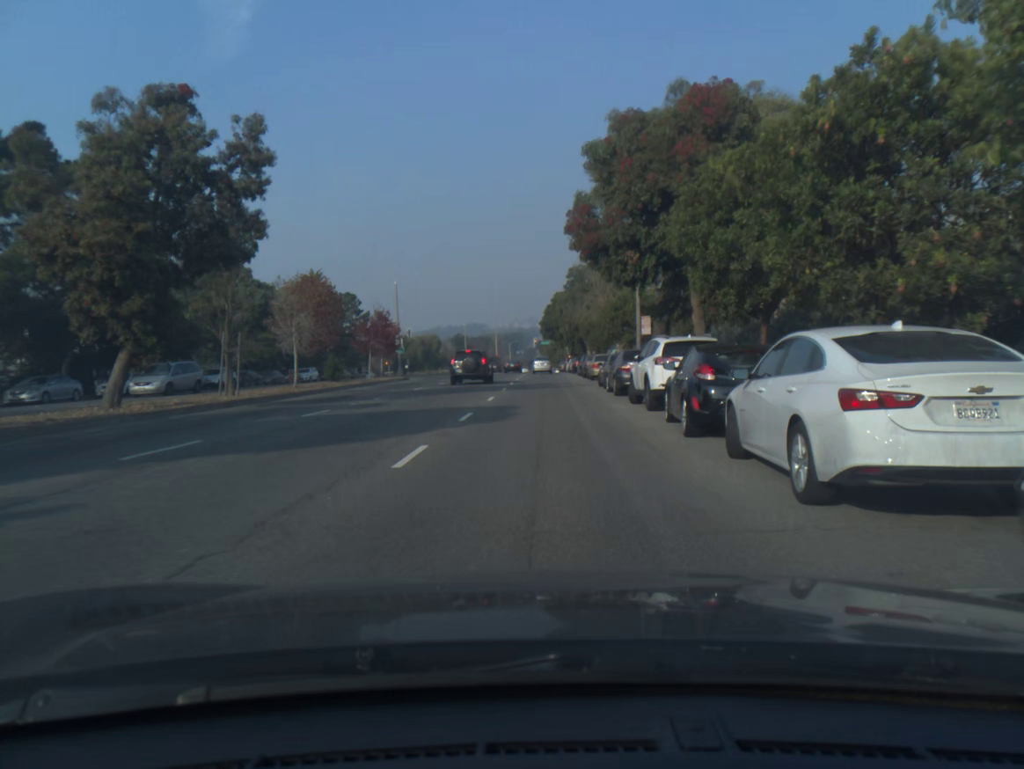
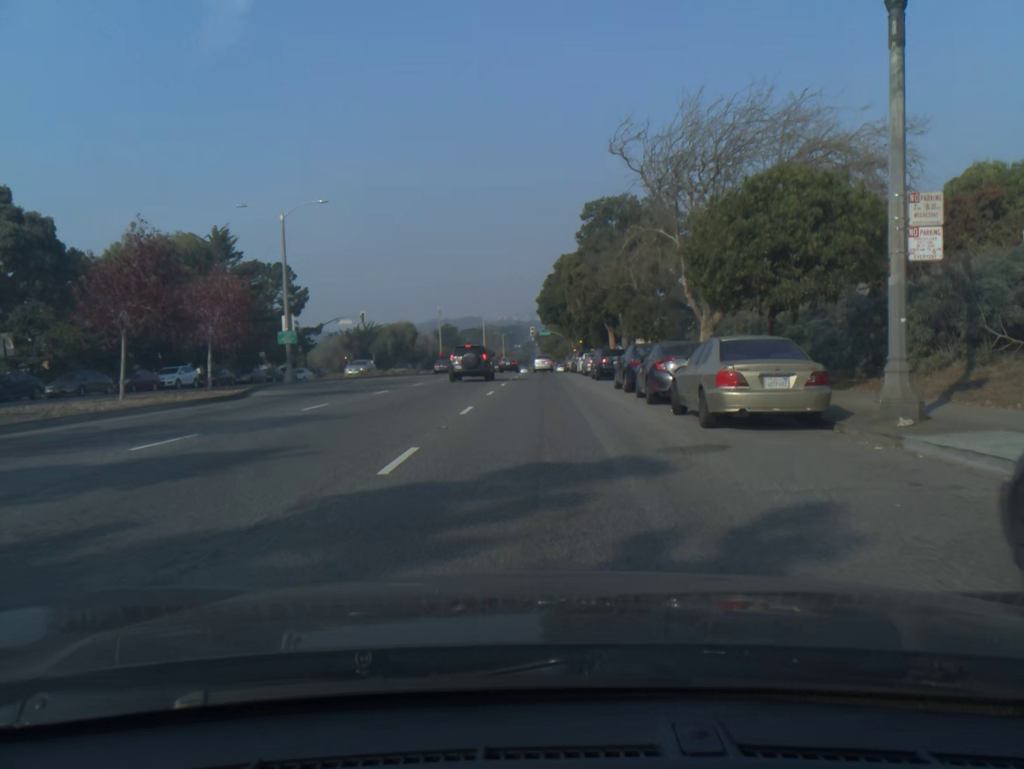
(+0.1, +29.2) m; 0°
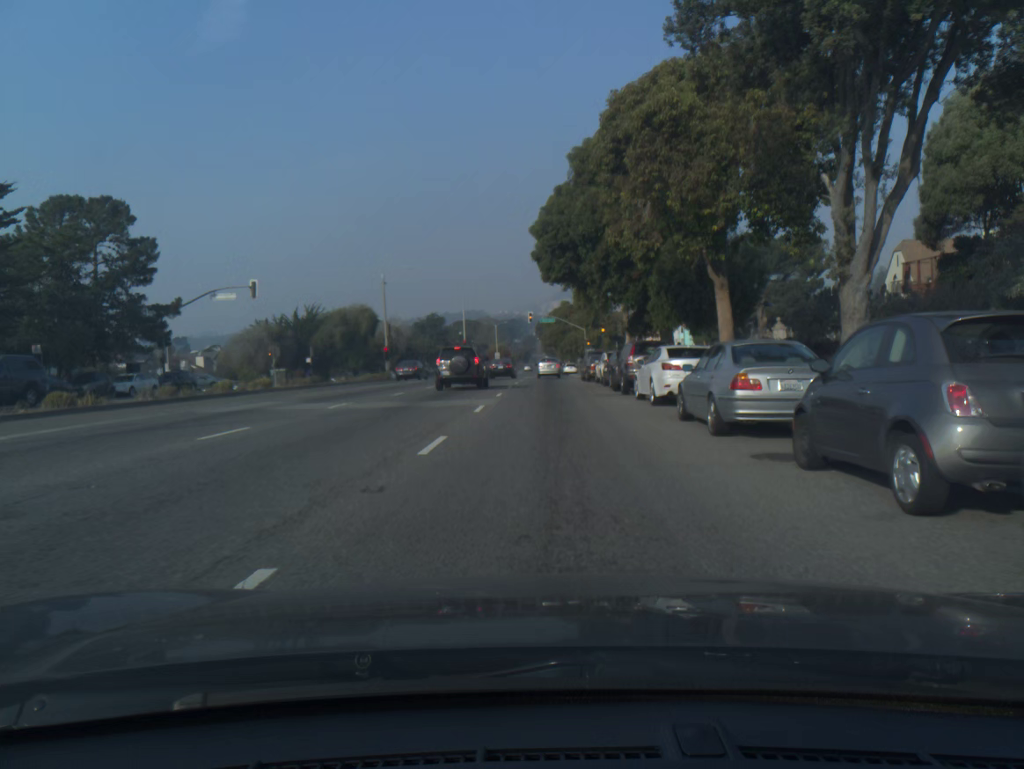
(0.0, +34.8) m; 0°
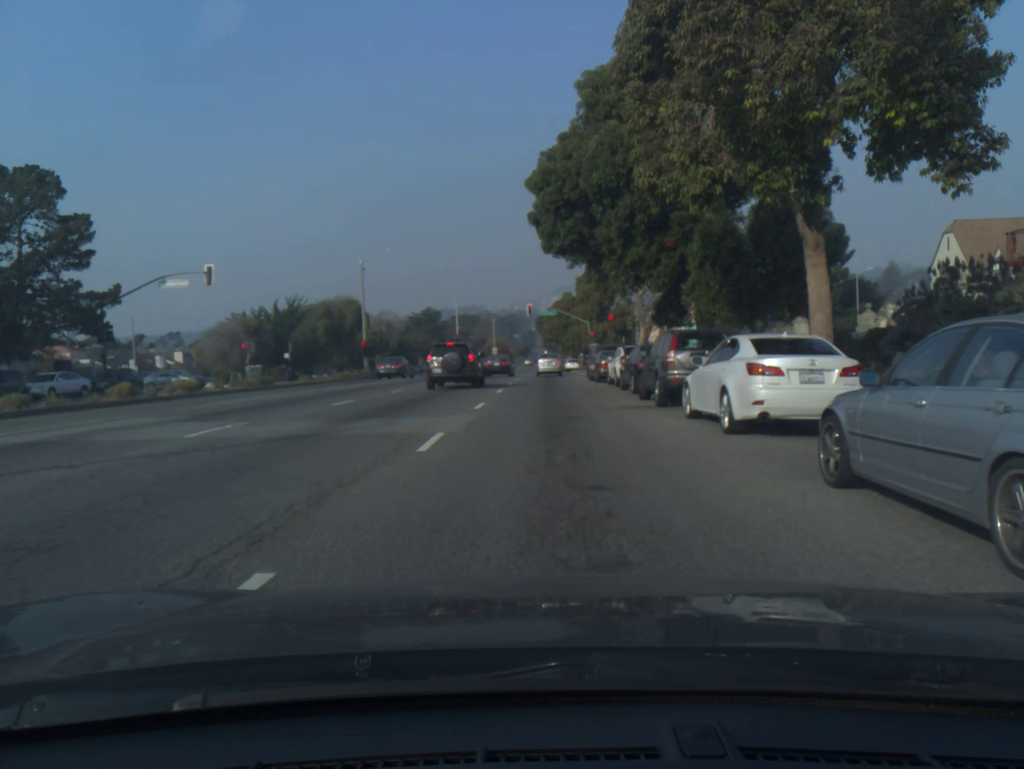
(0.0, +7.5) m; 0°
